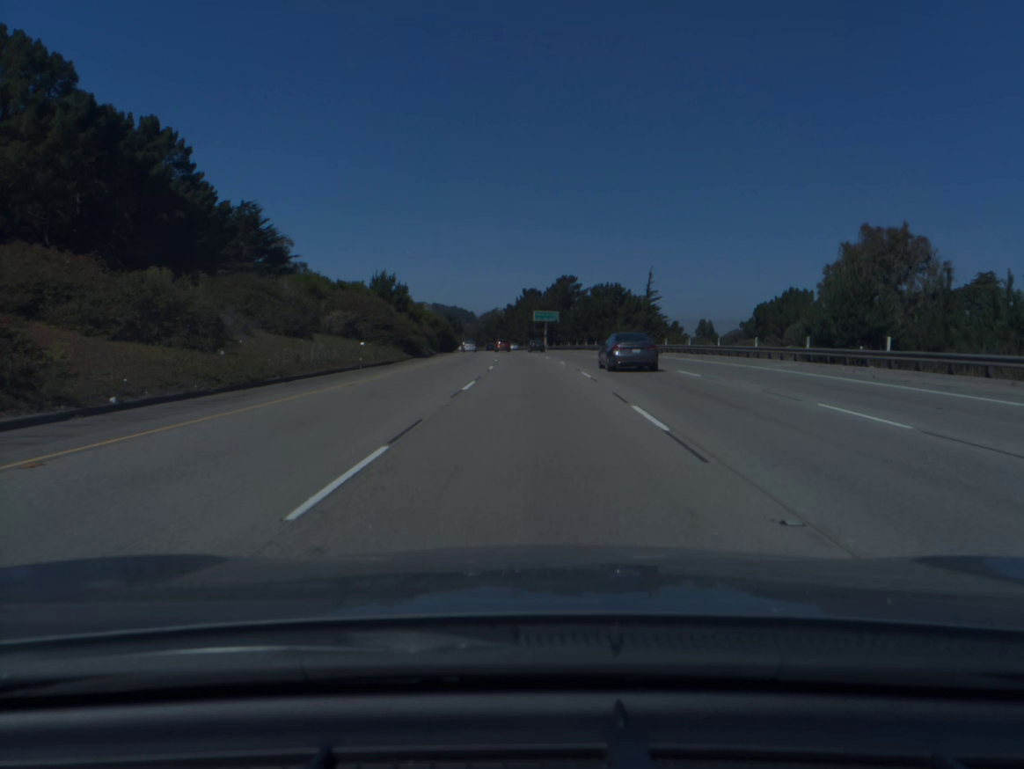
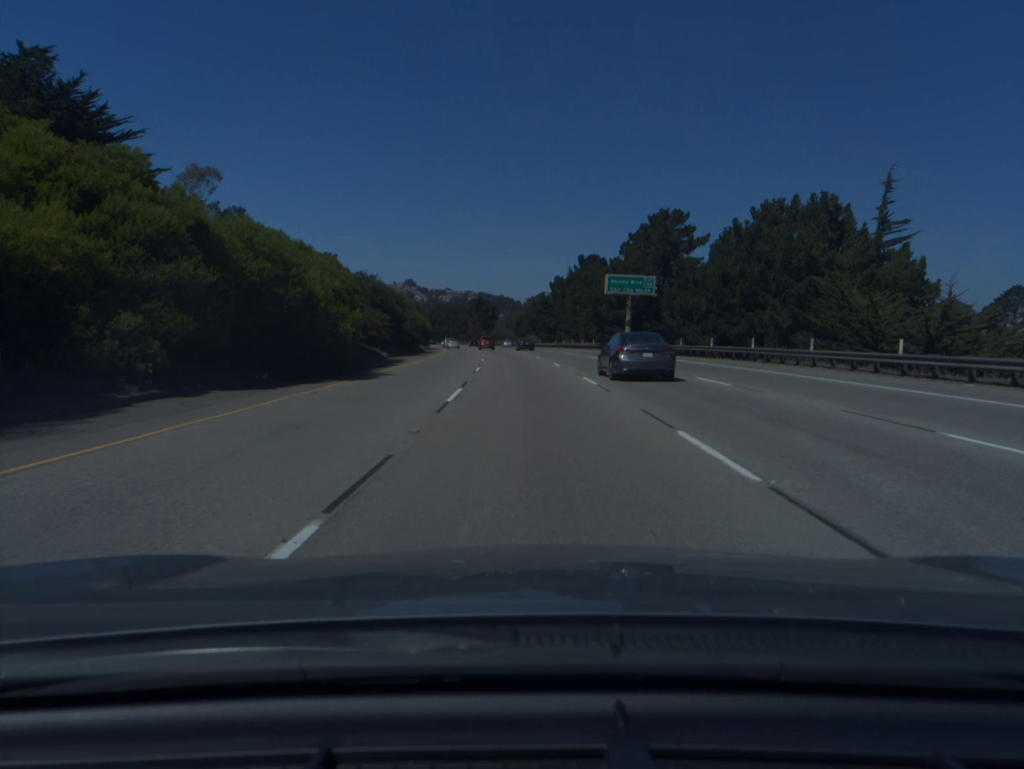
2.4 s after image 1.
(-1.7, +77.0) m; -3°
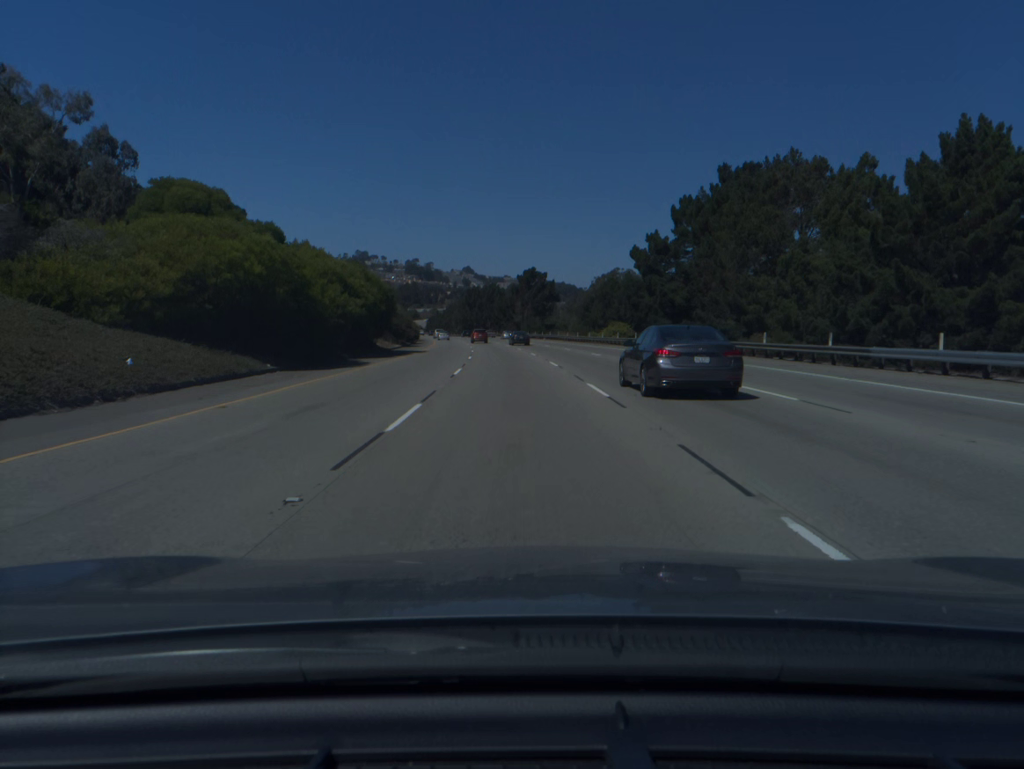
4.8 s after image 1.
(-3.3, +78.5) m; -4°
